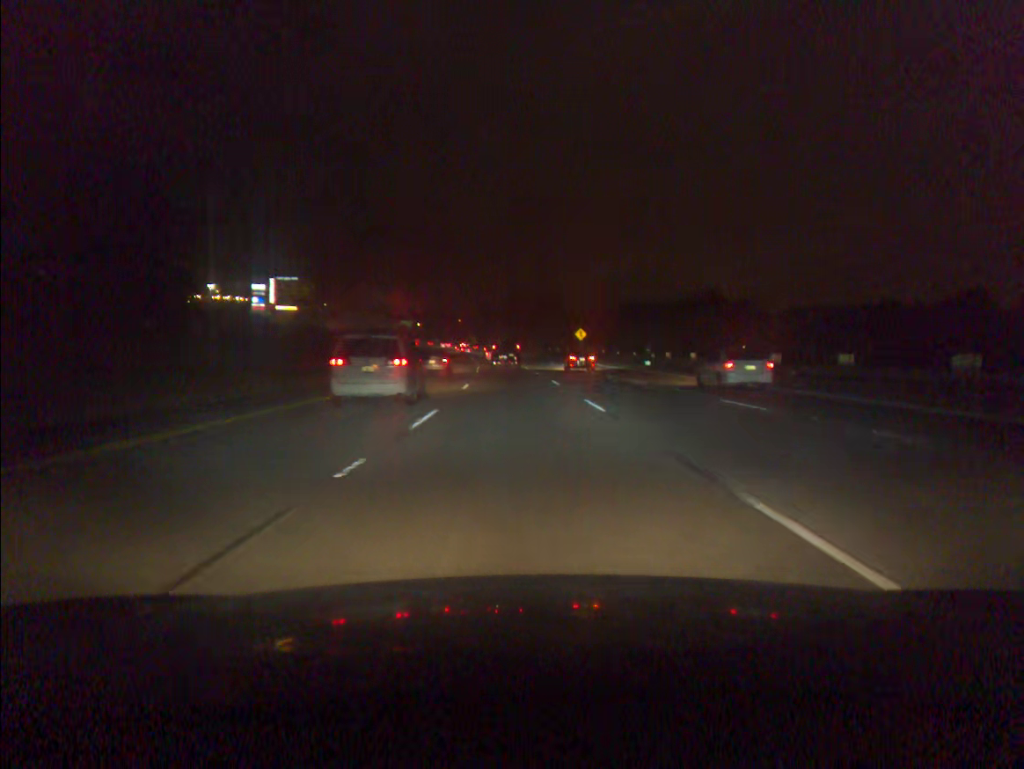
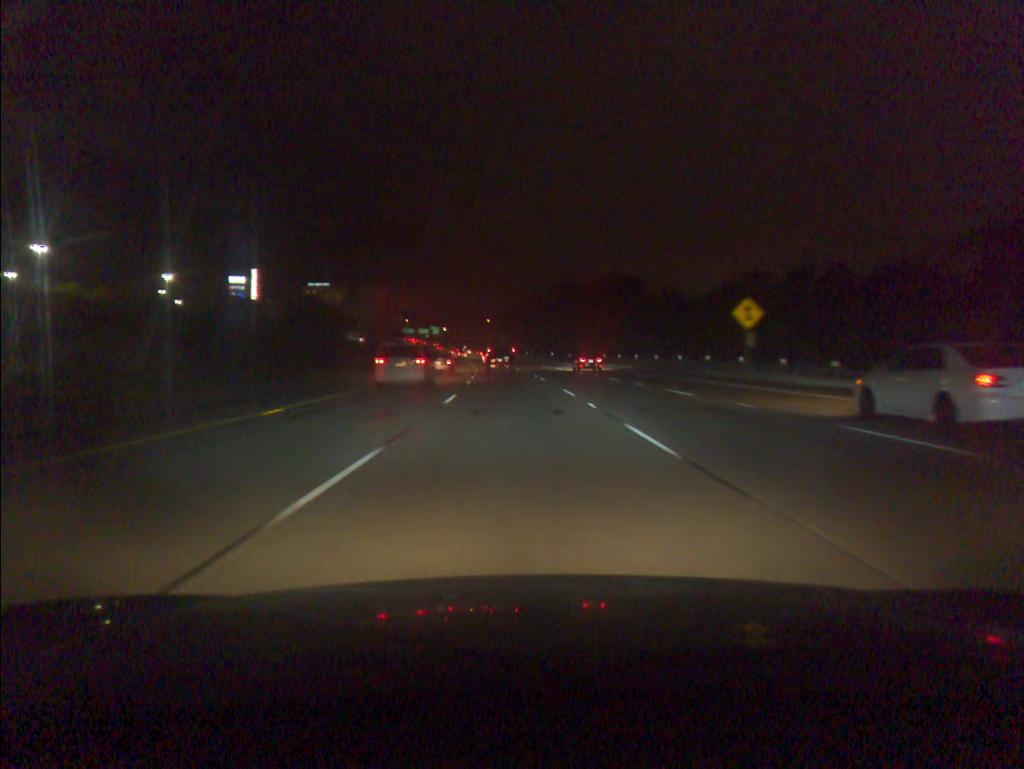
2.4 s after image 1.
(-1.5, +66.0) m; -3°
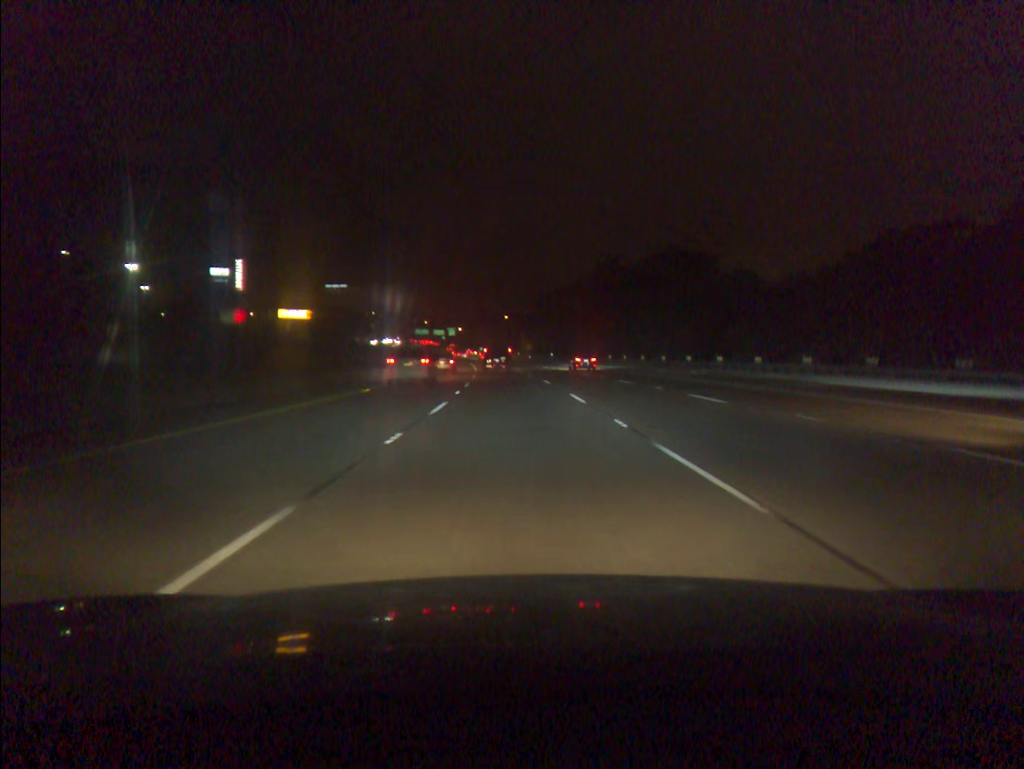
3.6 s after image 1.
(-0.4, +32.5) m; -2°
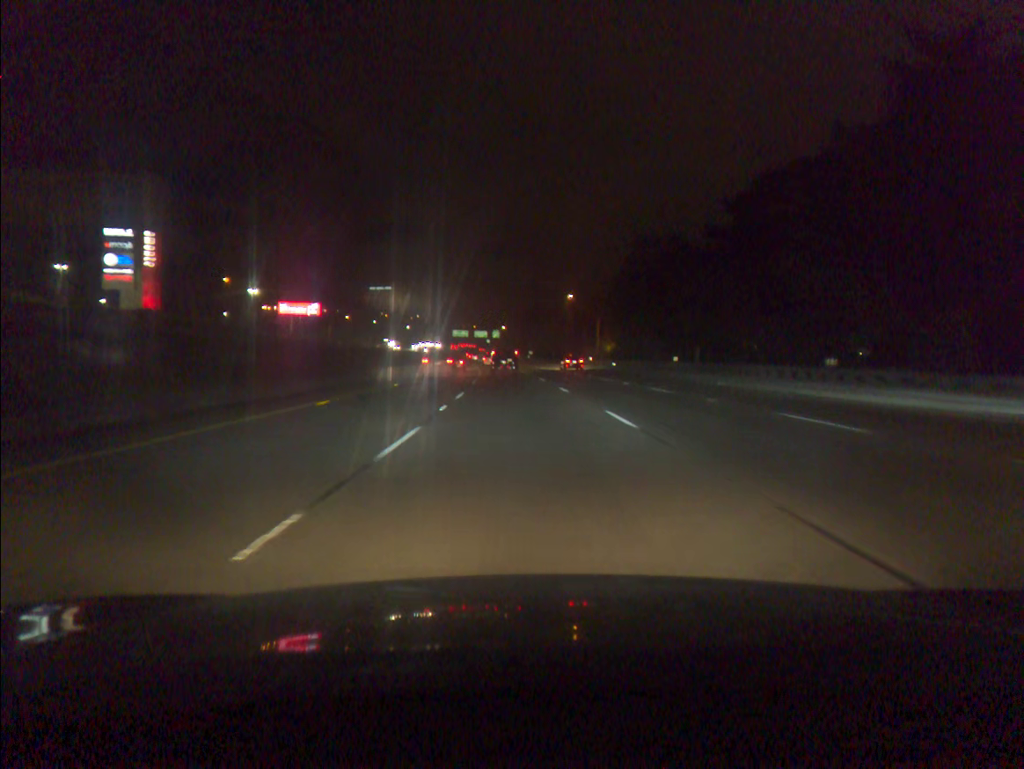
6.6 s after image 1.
(-2.9, +80.4) m; -4°
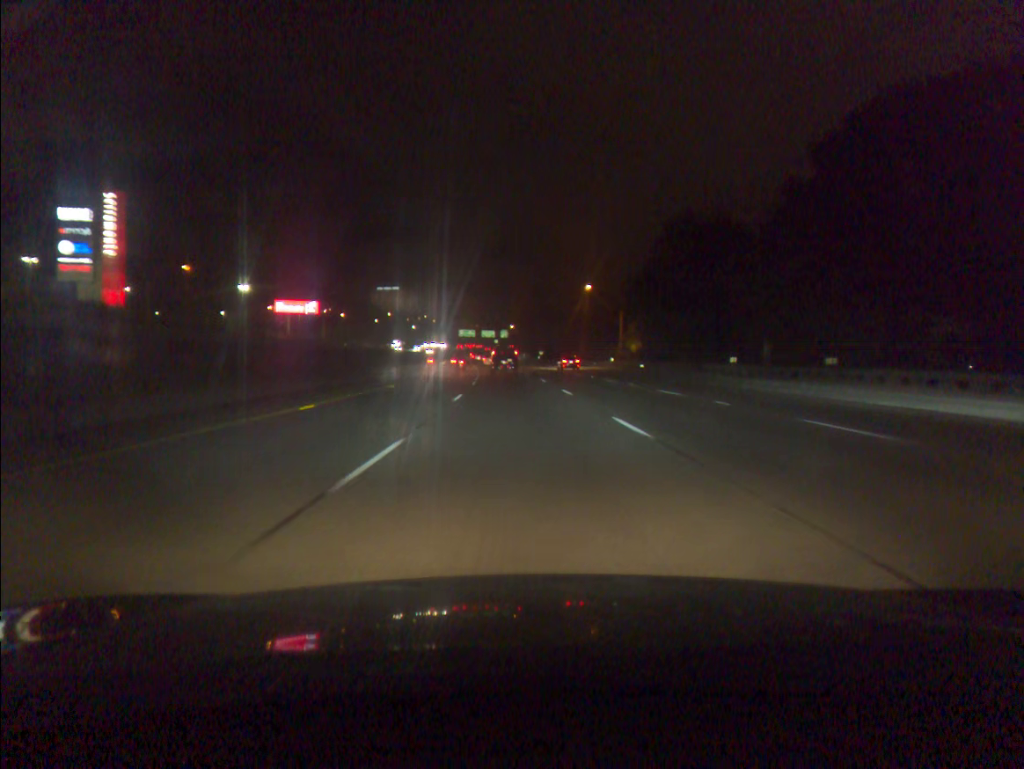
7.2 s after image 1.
(-0.1, +16.1) m; -1°
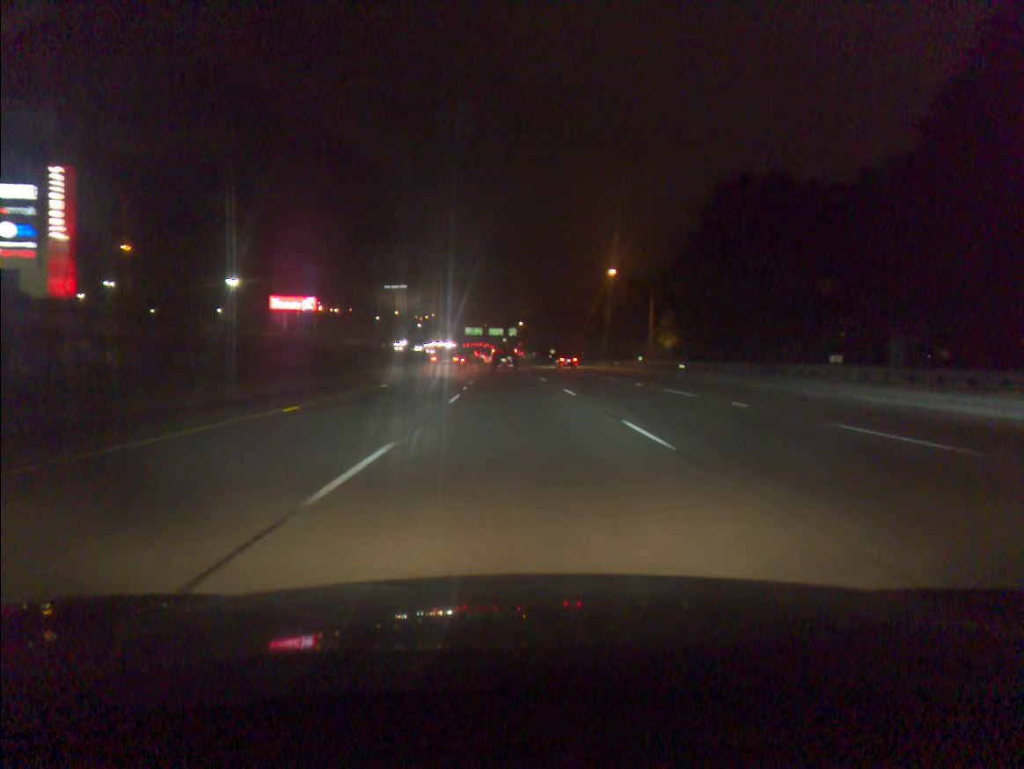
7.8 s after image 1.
(-0.1, +16.1) m; -1°
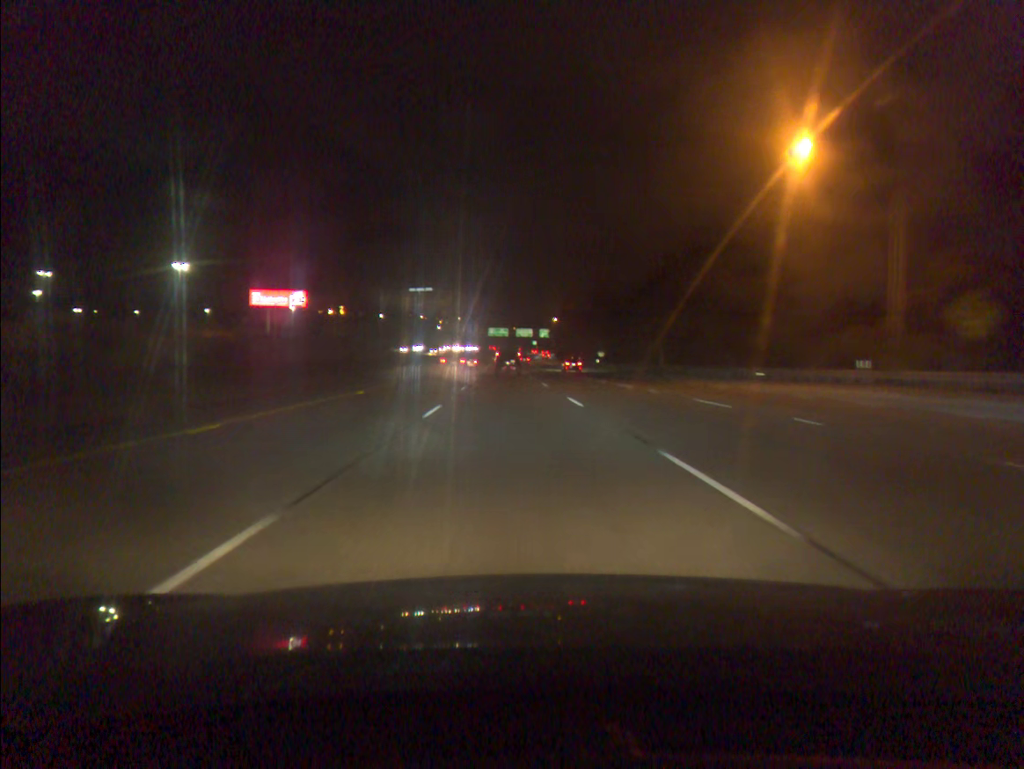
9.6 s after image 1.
(-0.9, +48.5) m; -2°
